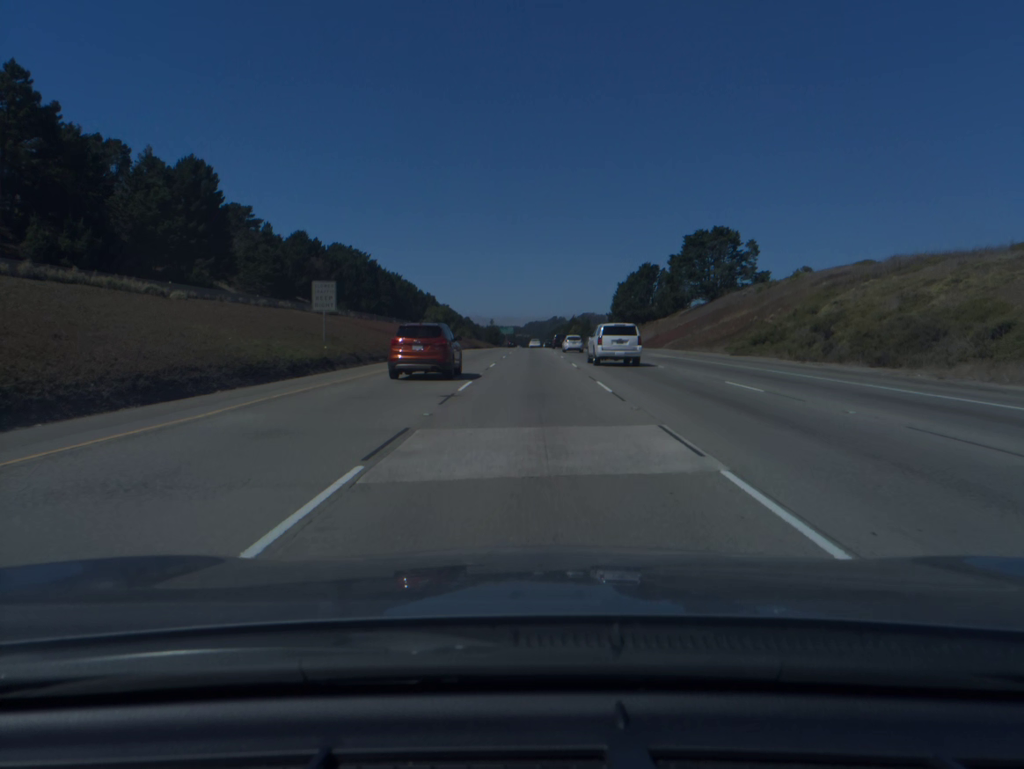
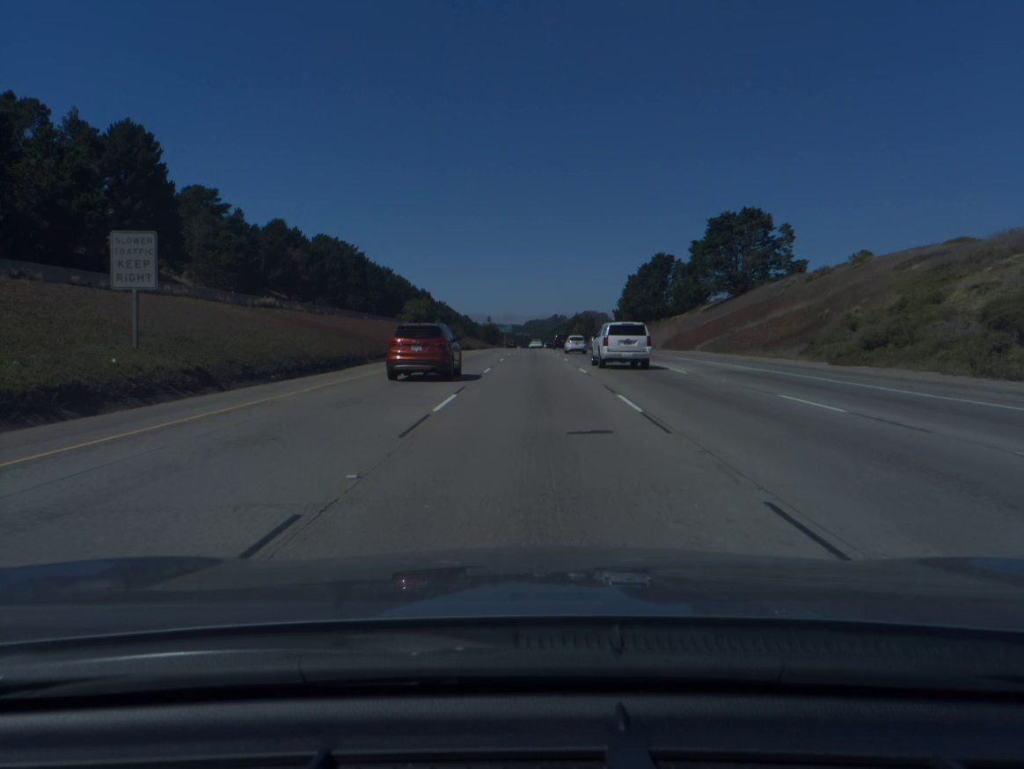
(0.0, +19.5) m; 0°
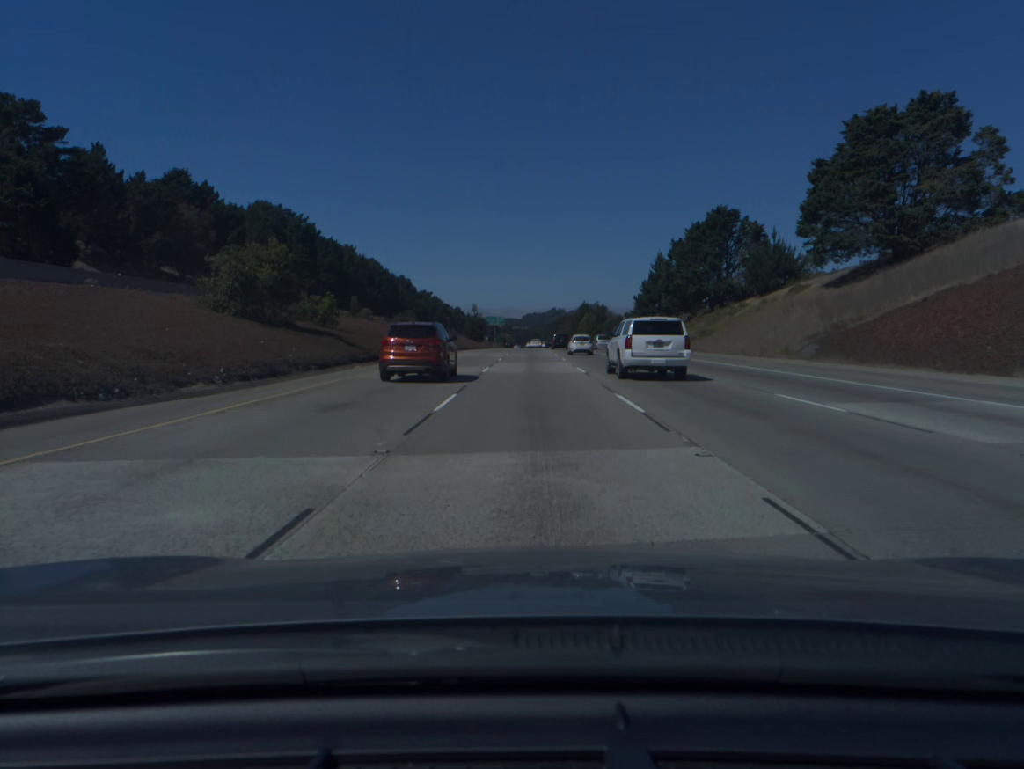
(+0.1, +58.5) m; 0°
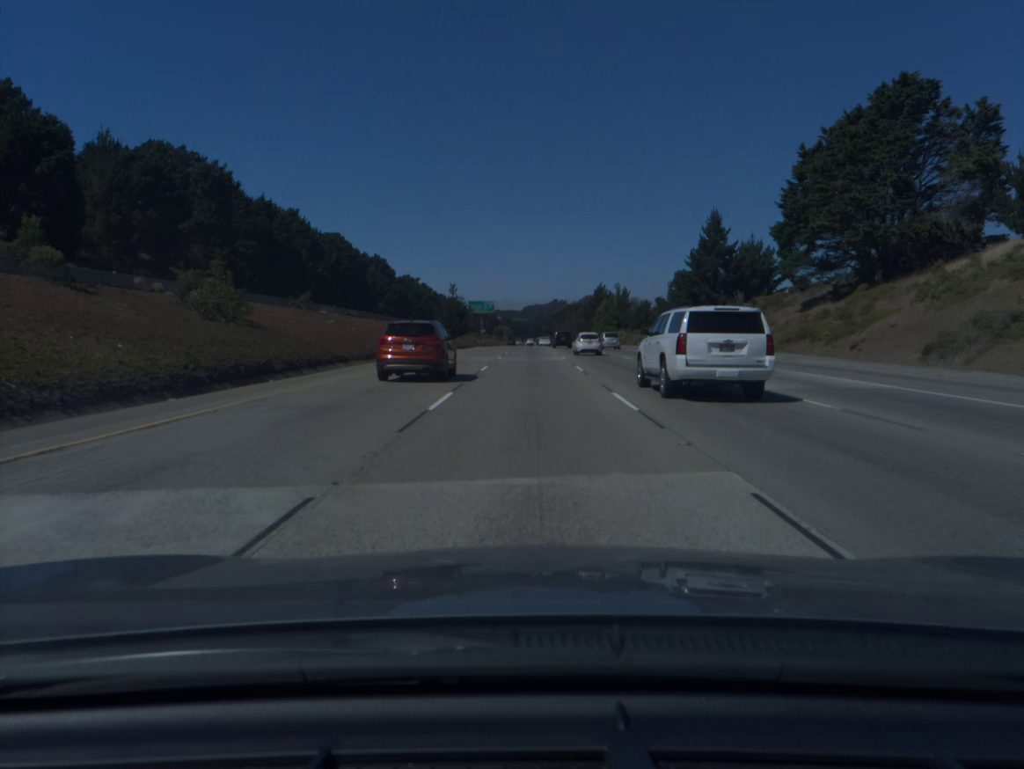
(0.0, +58.6) m; 0°
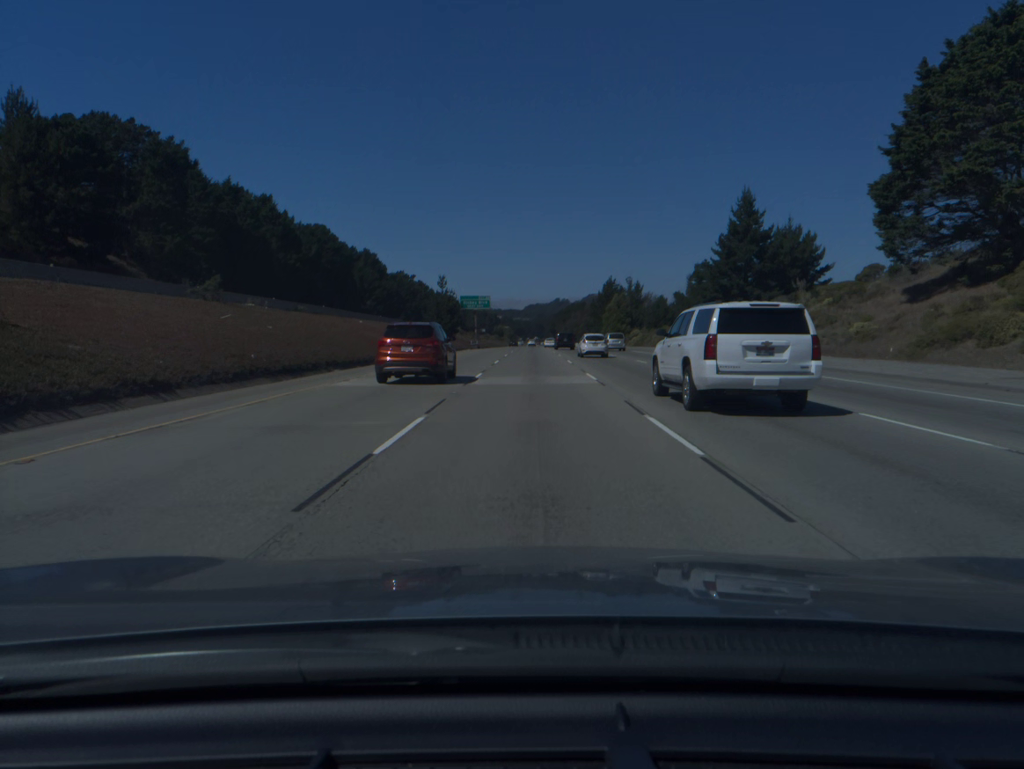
(0.0, +19.5) m; 0°
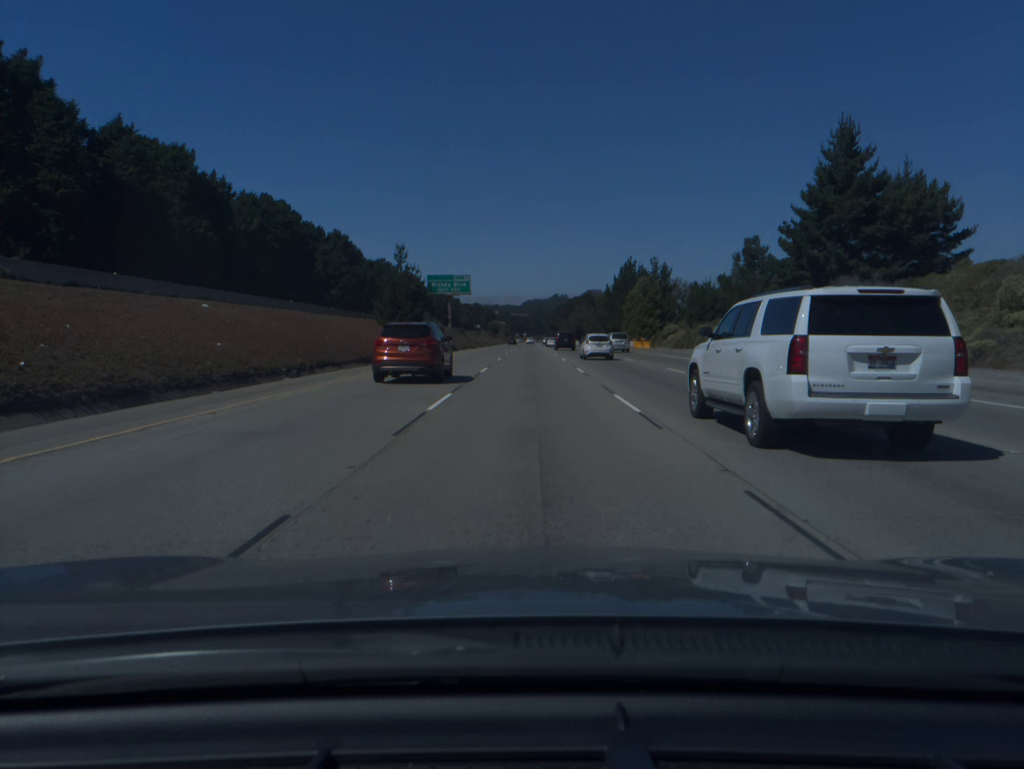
(0.0, +38.9) m; 0°
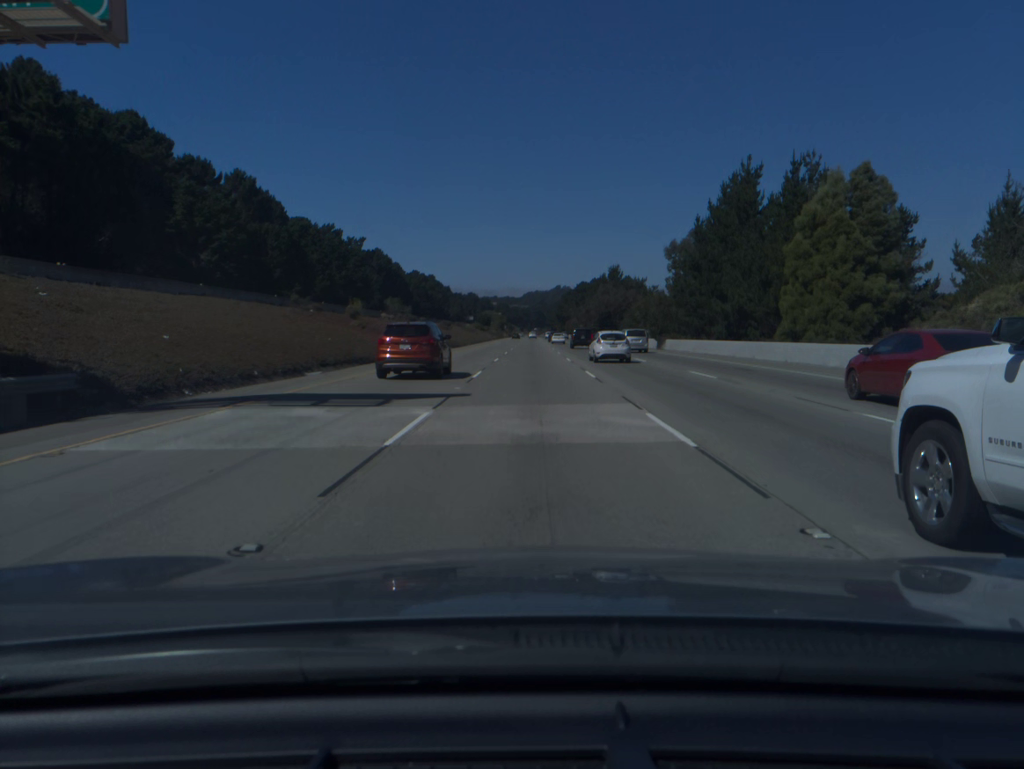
(-0.1, +77.6) m; 0°
